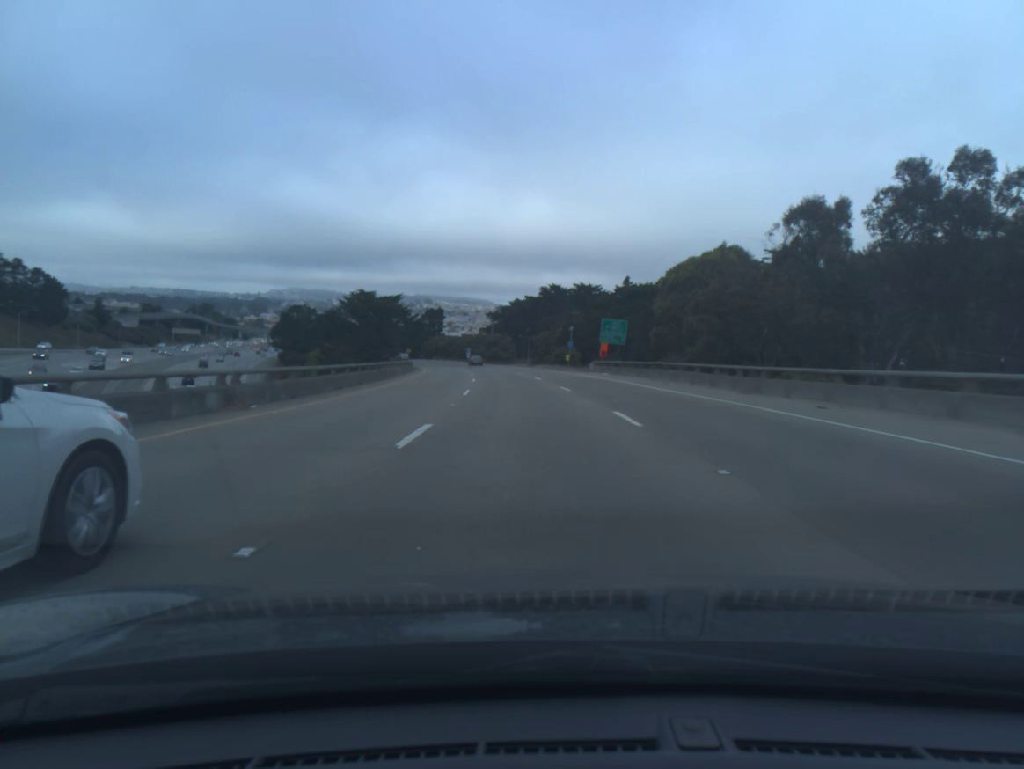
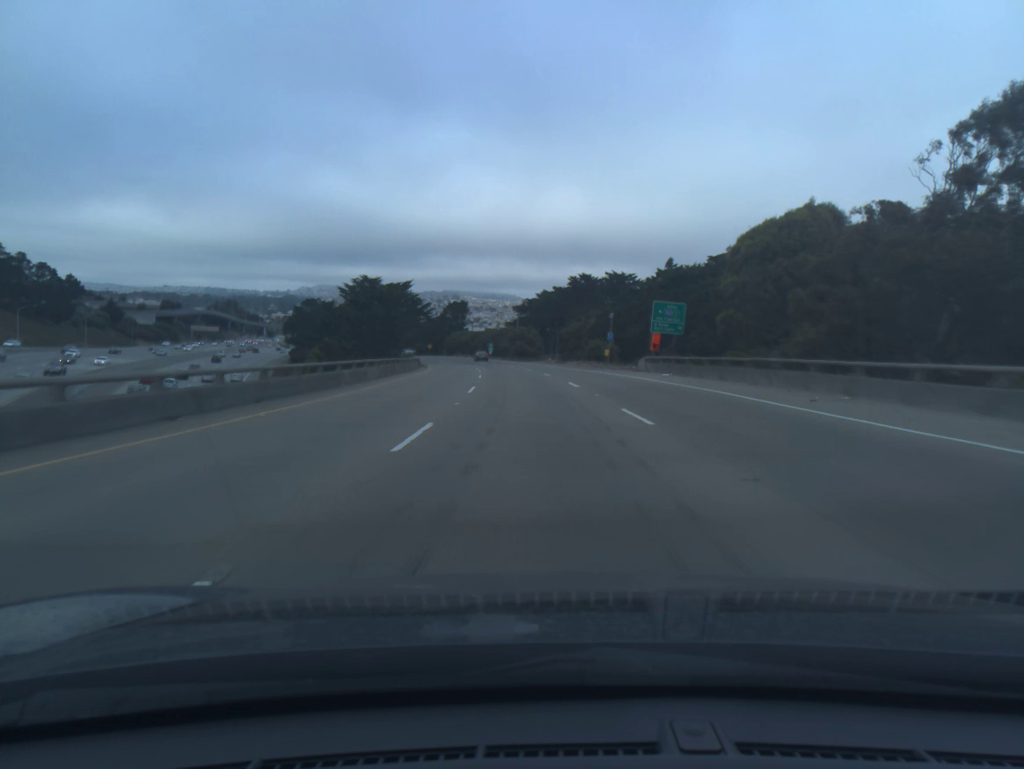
(-0.2, +15.3) m; -2°
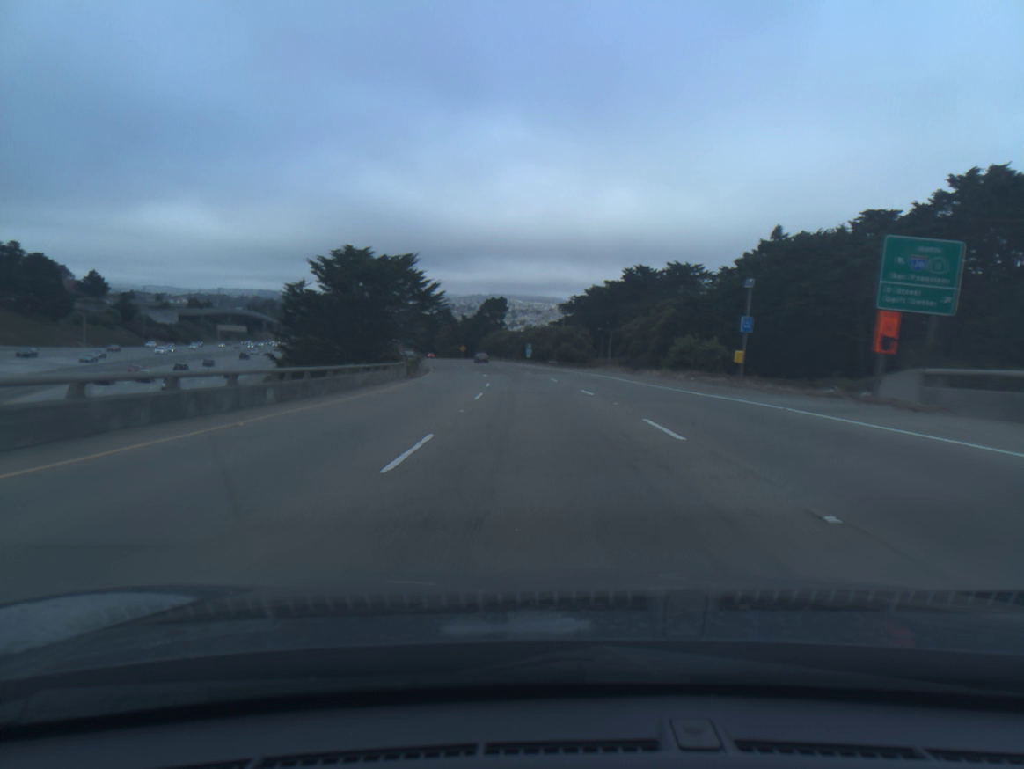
(-0.9, +30.7) m; -3°
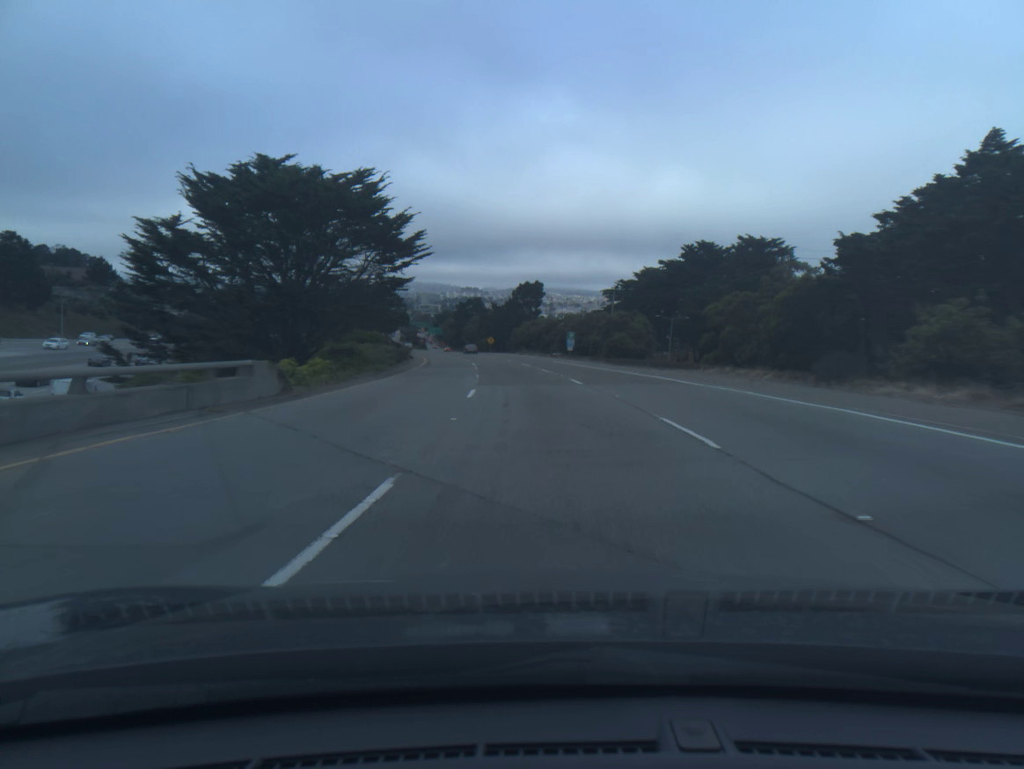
(-0.8, +30.8) m; -3°
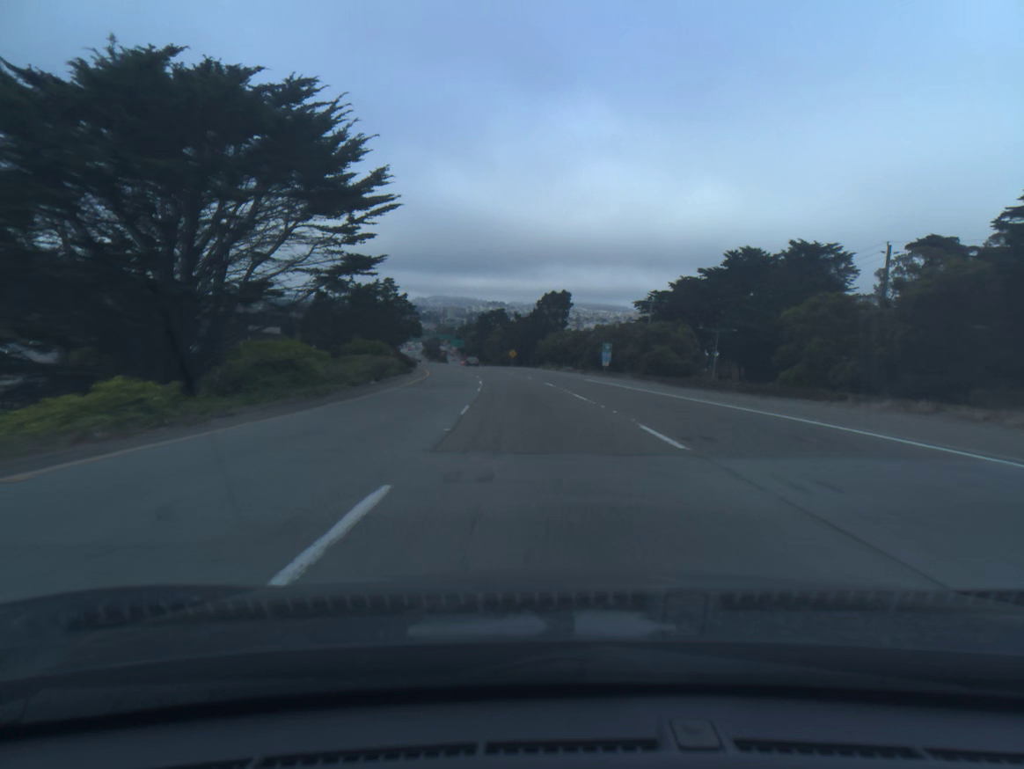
(-0.2, +15.4) m; -2°
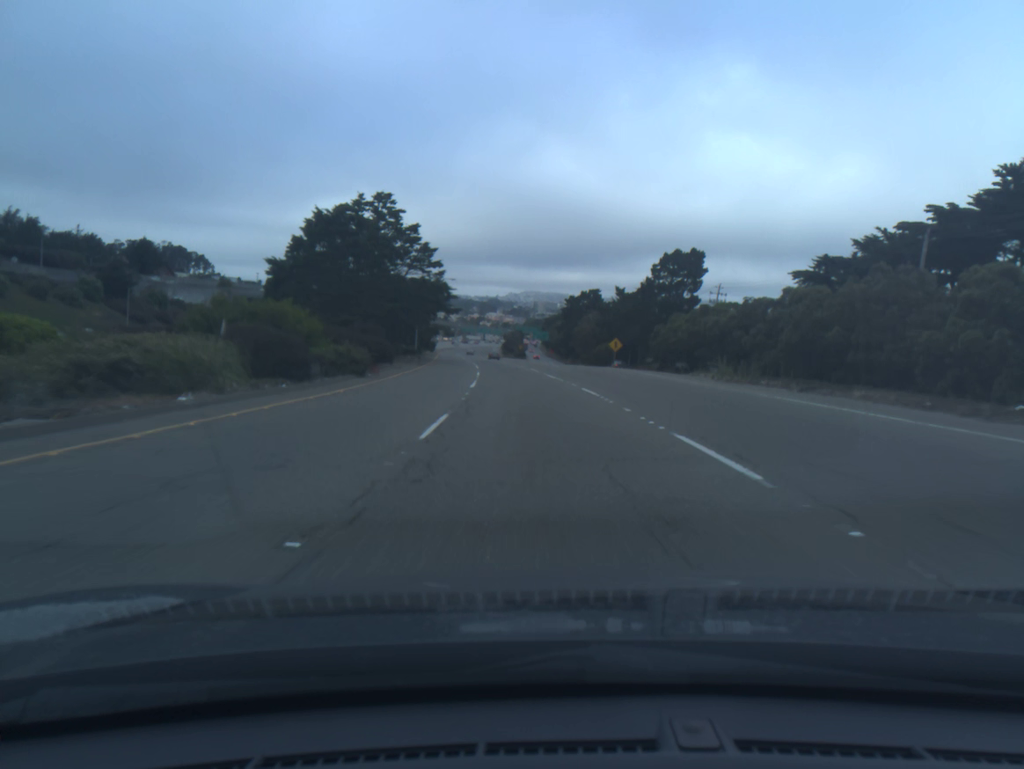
(-3.4, +62.0) m; -7°
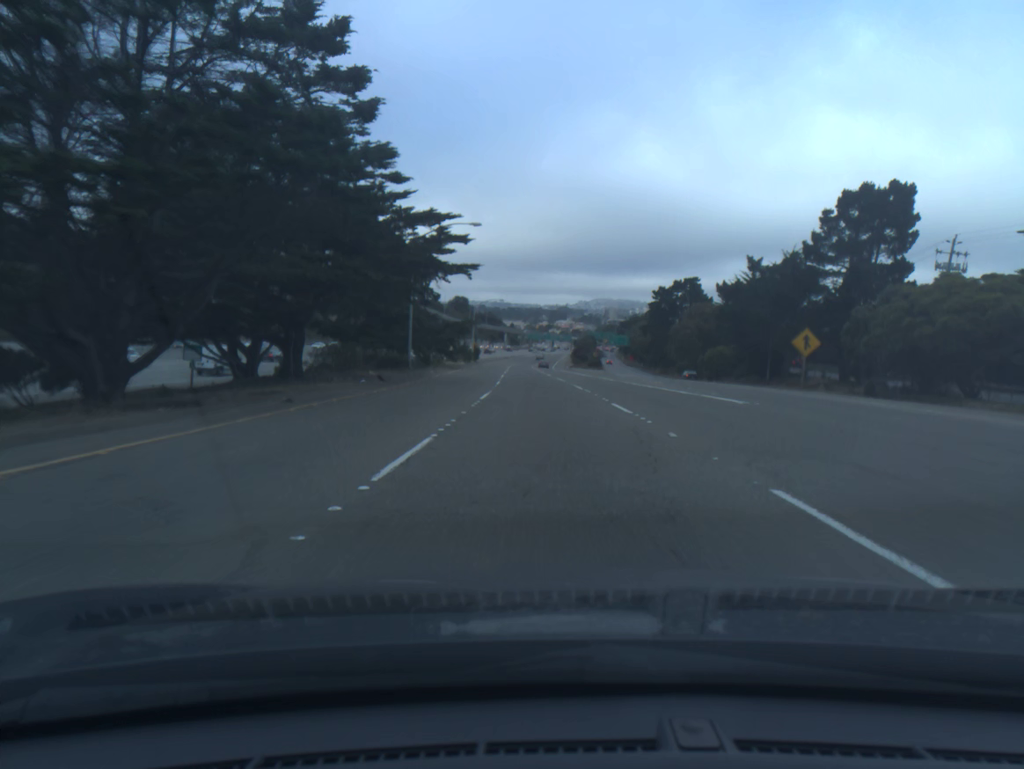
(-2.0, +46.8) m; -5°
